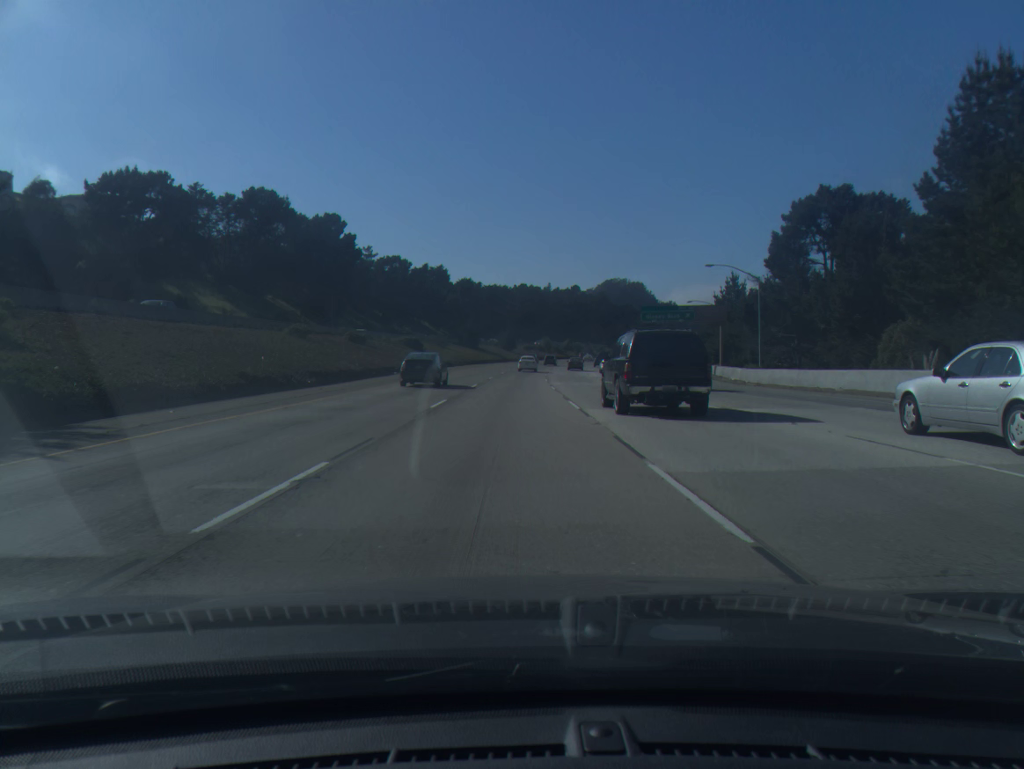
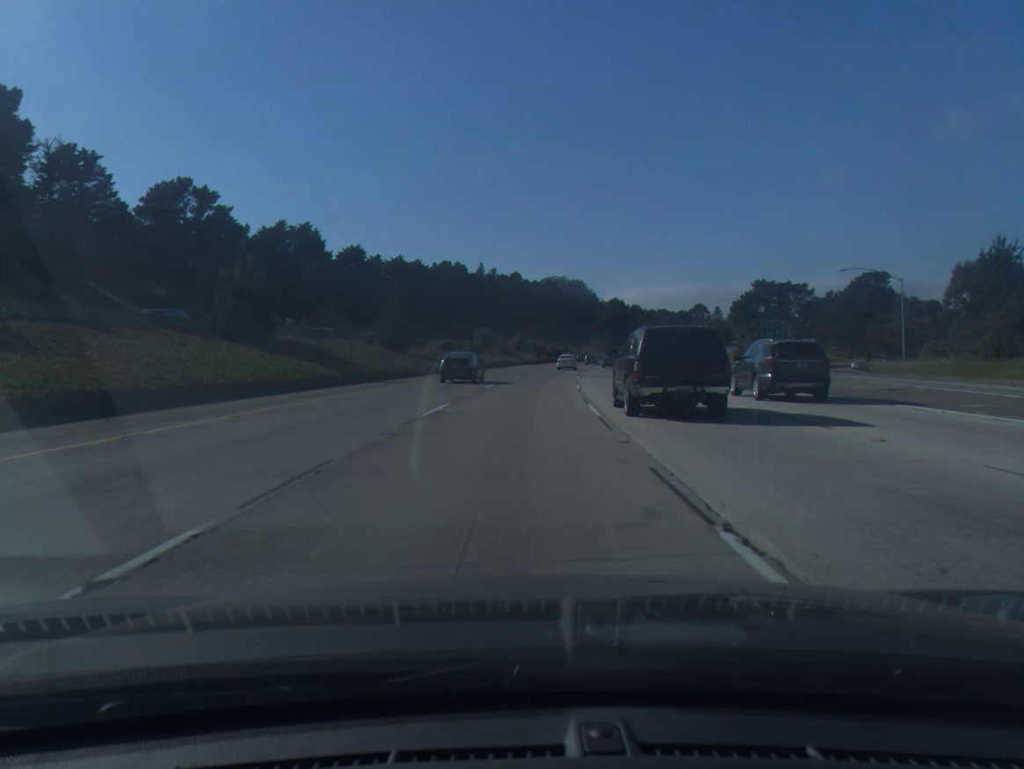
(+2.5, +90.9) m; +5°
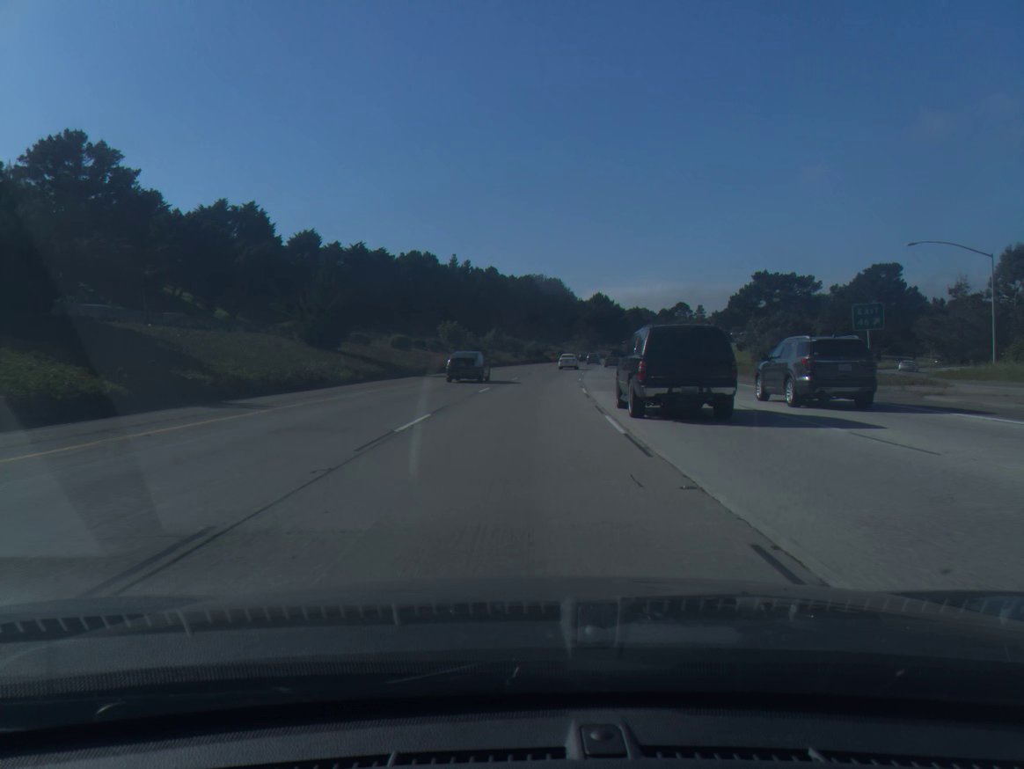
(+0.3, +18.3) m; +2°
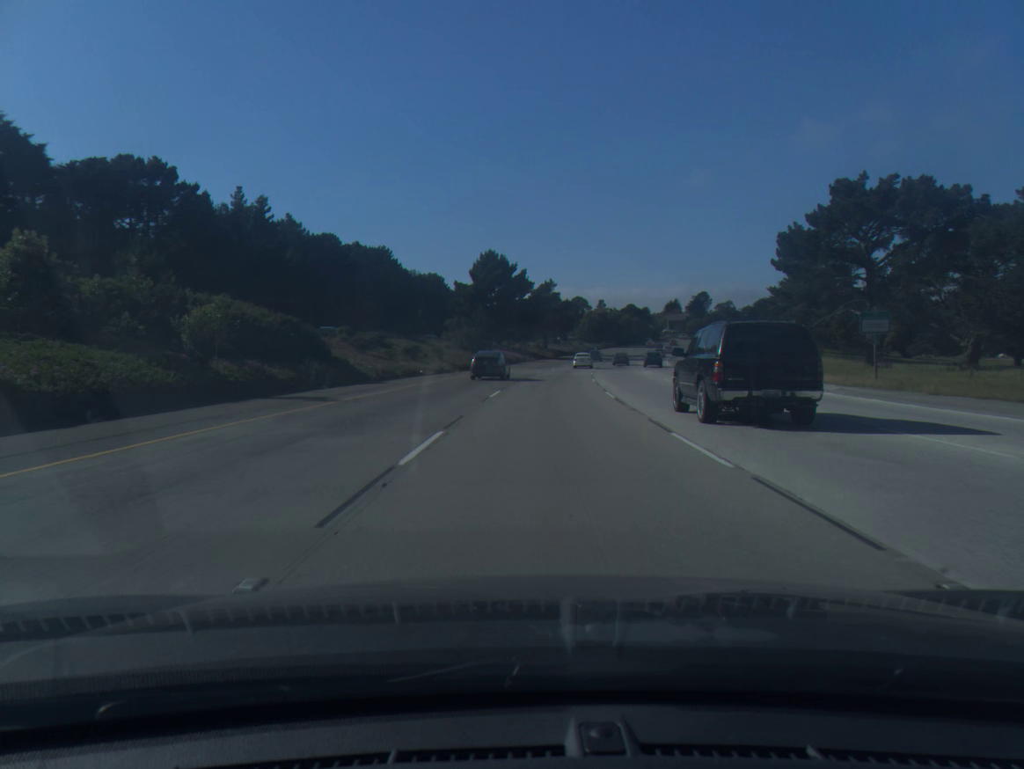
(+6.9, +91.3) m; +9°
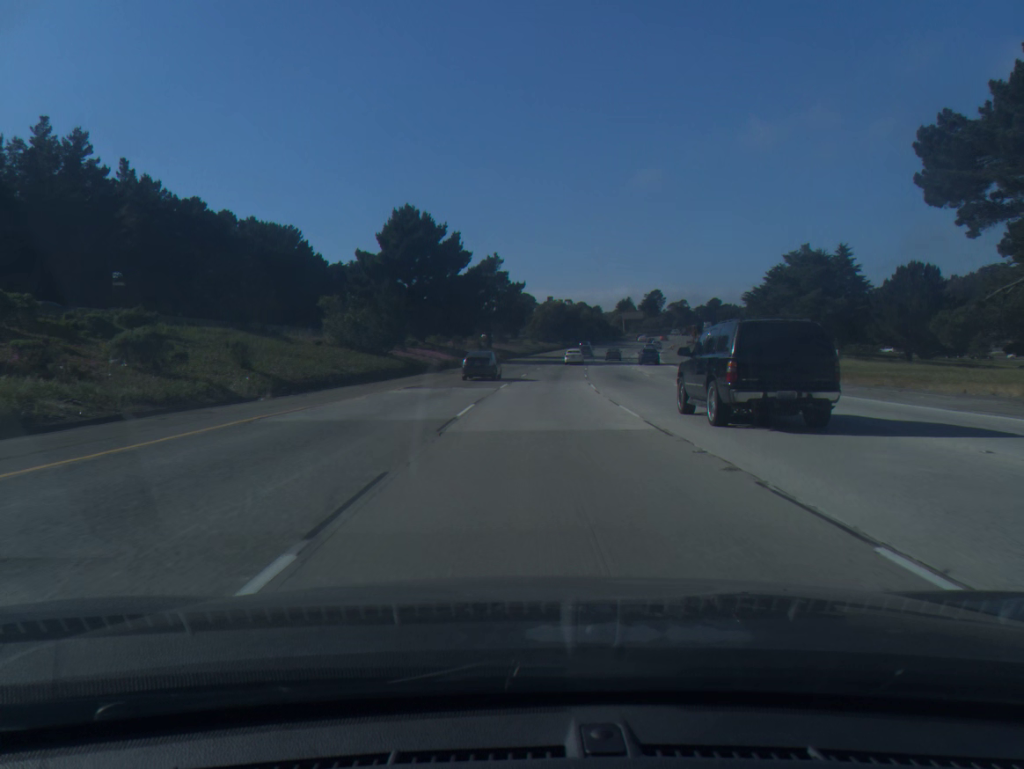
(+1.3, +36.6) m; +4°
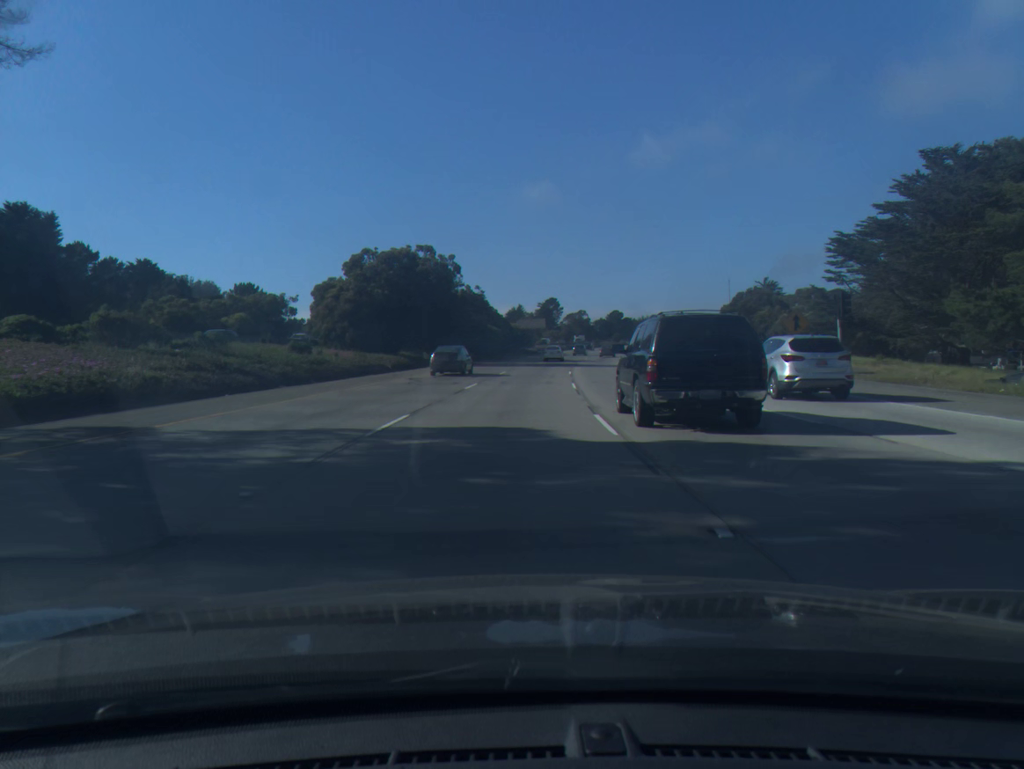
(+7.6, +91.1) m; +9°
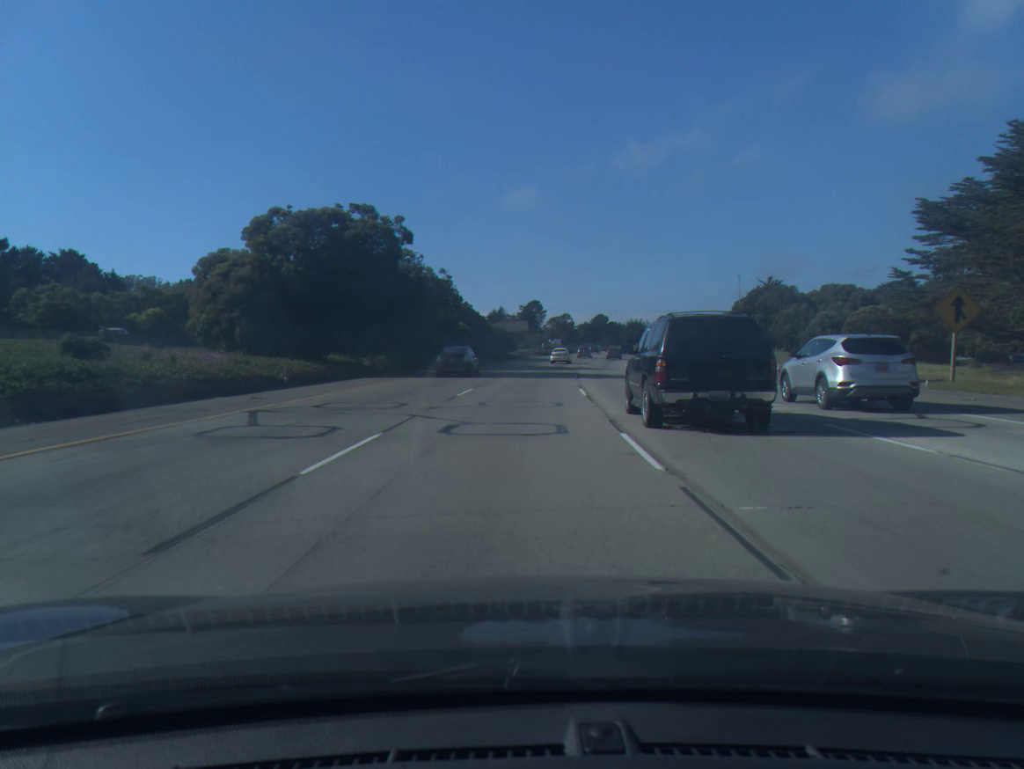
(+0.2, +18.2) m; +1°
